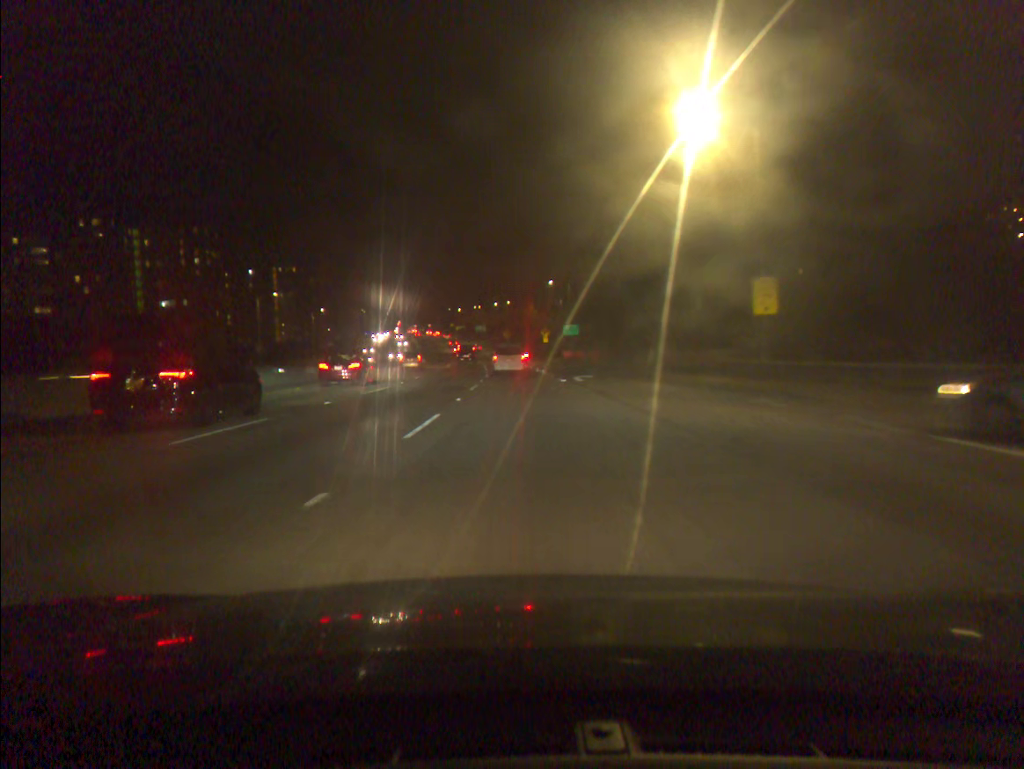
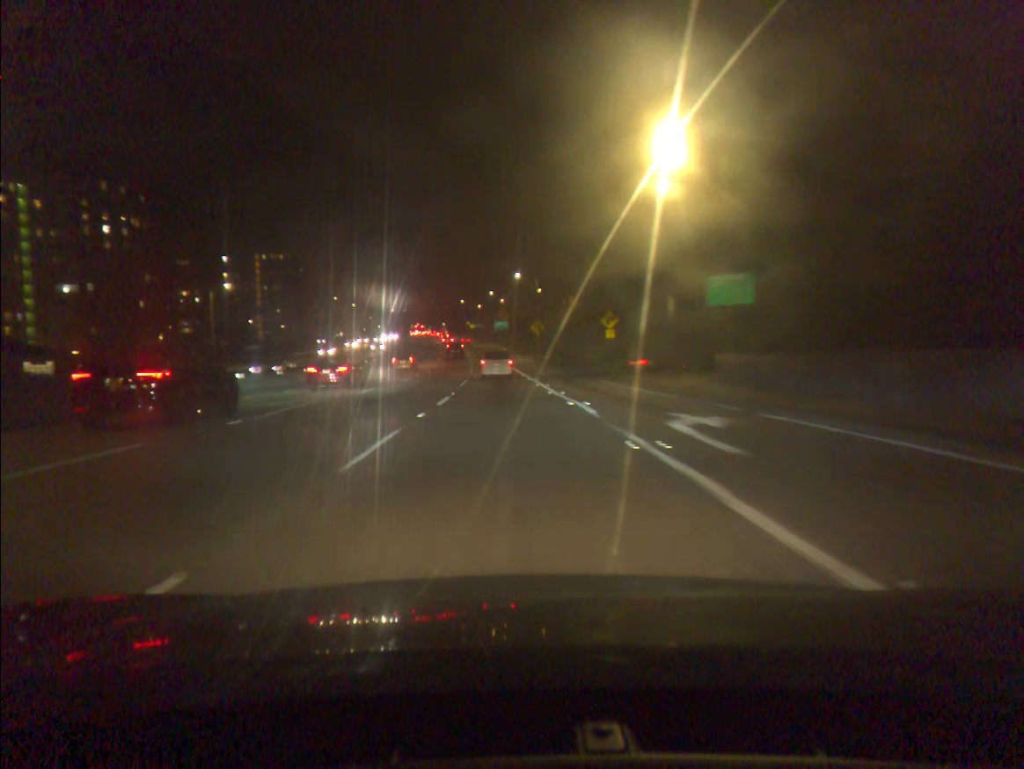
(-1.0, +63.4) m; -2°
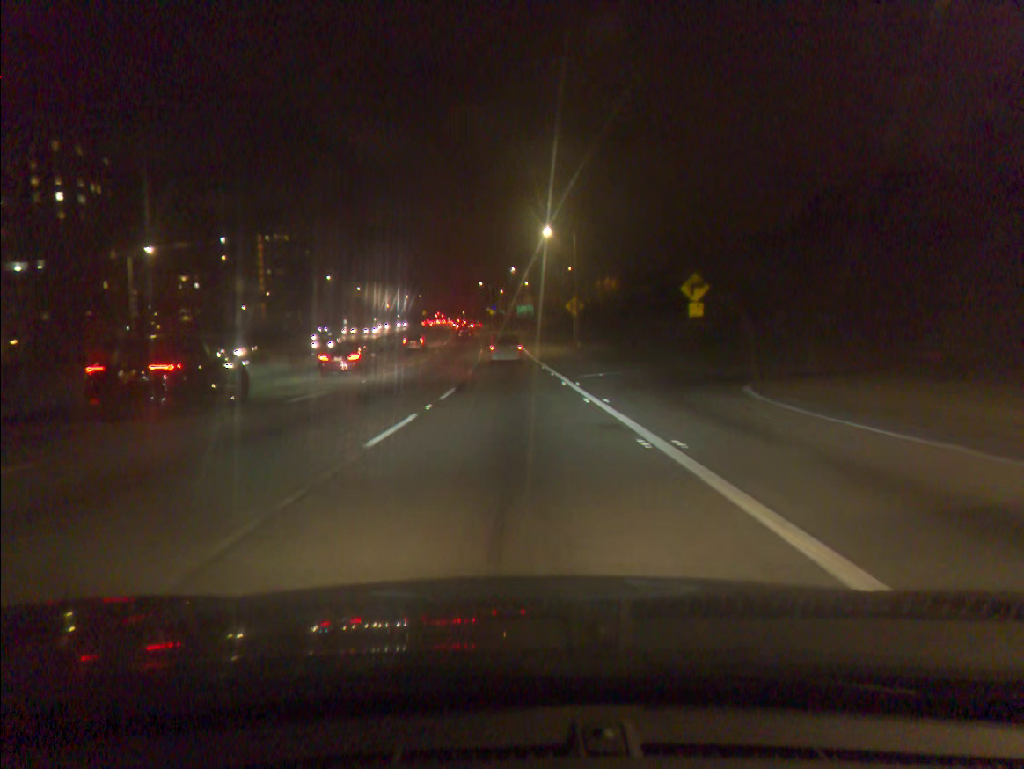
(-0.4, +25.1) m; -2°
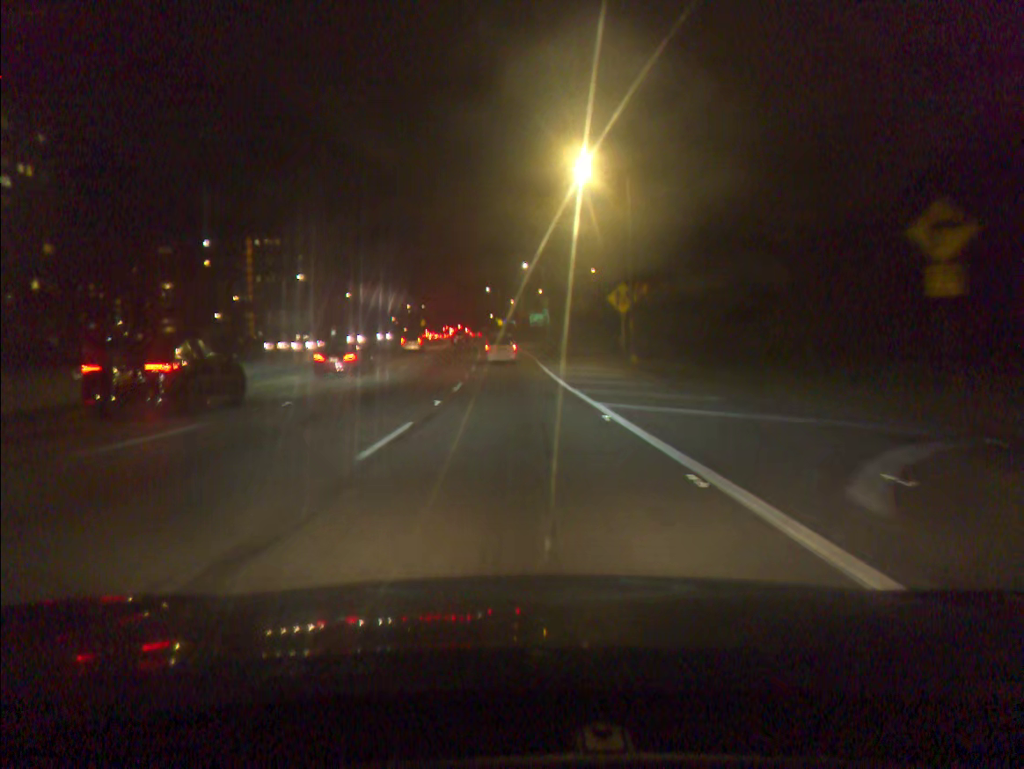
(-0.3, +24.9) m; -1°
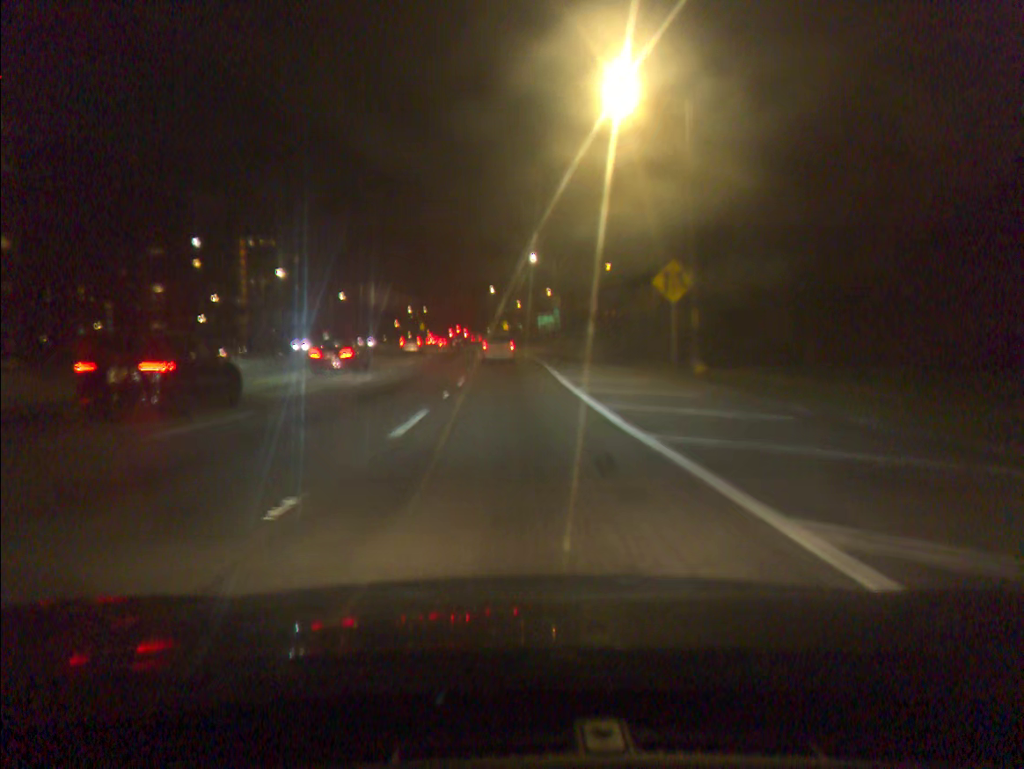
(-0.1, +12.4) m; 0°
